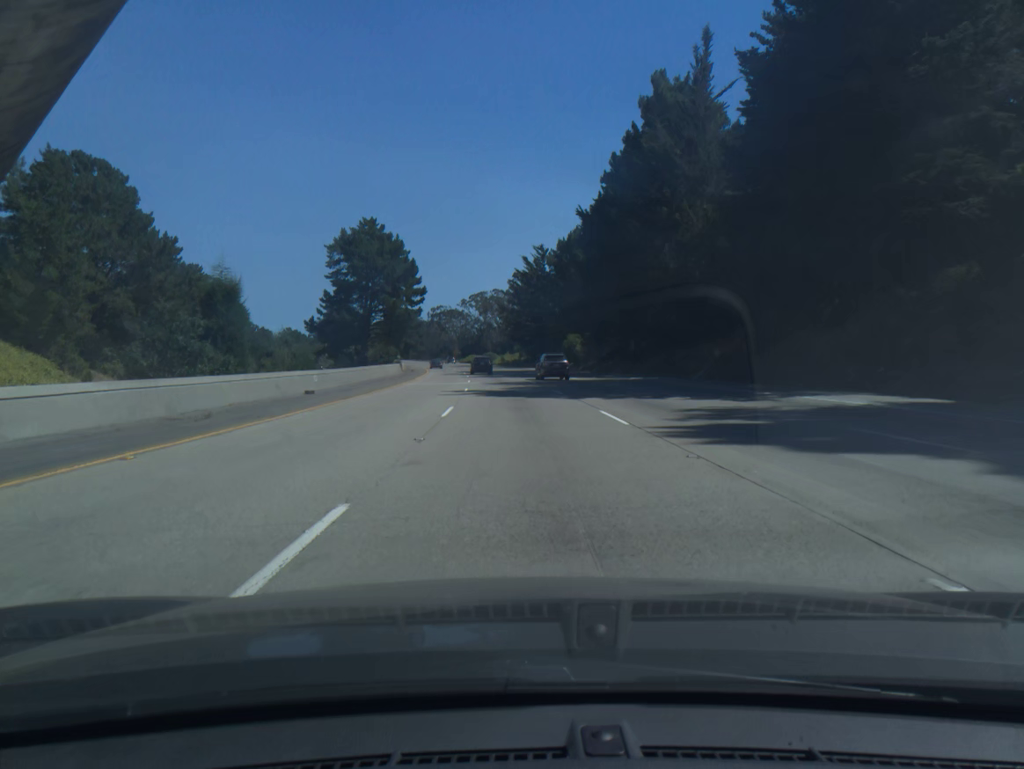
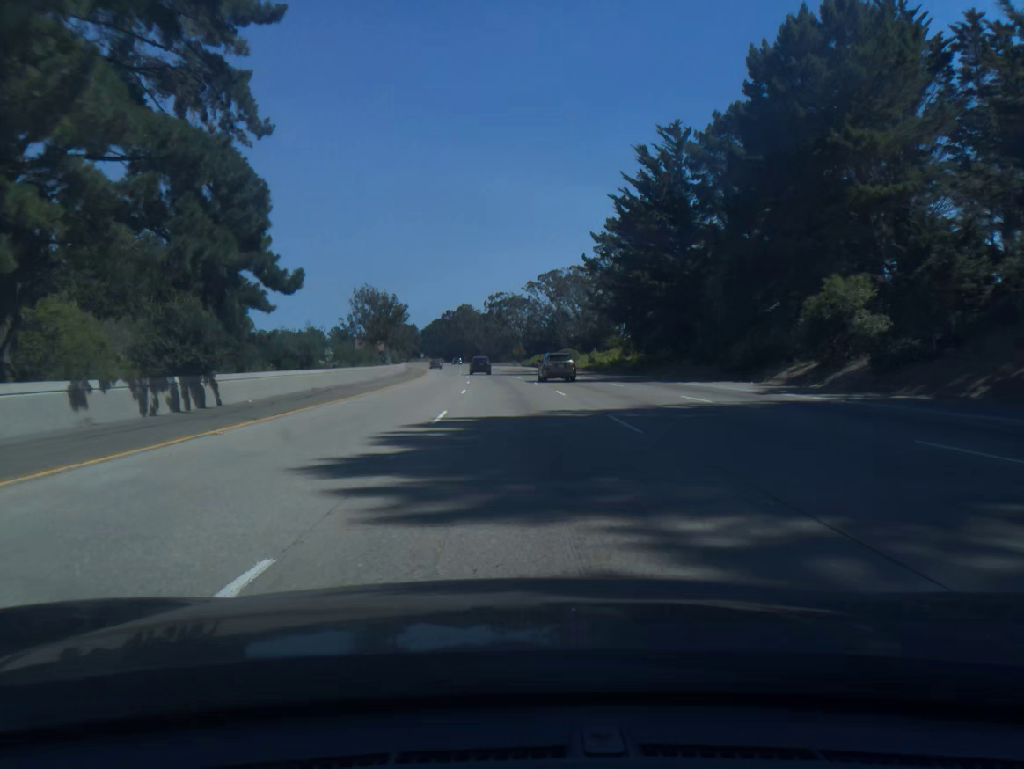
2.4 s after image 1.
(-3.5, +75.0) m; -5°
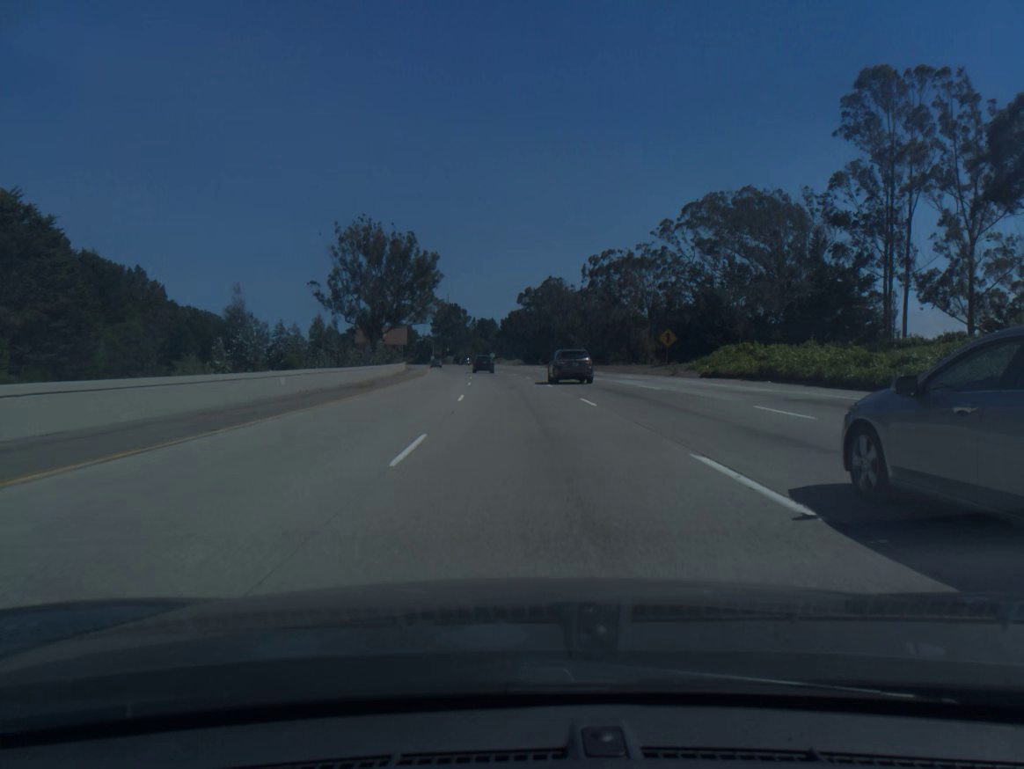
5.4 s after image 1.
(-5.8, +93.7) m; -7°
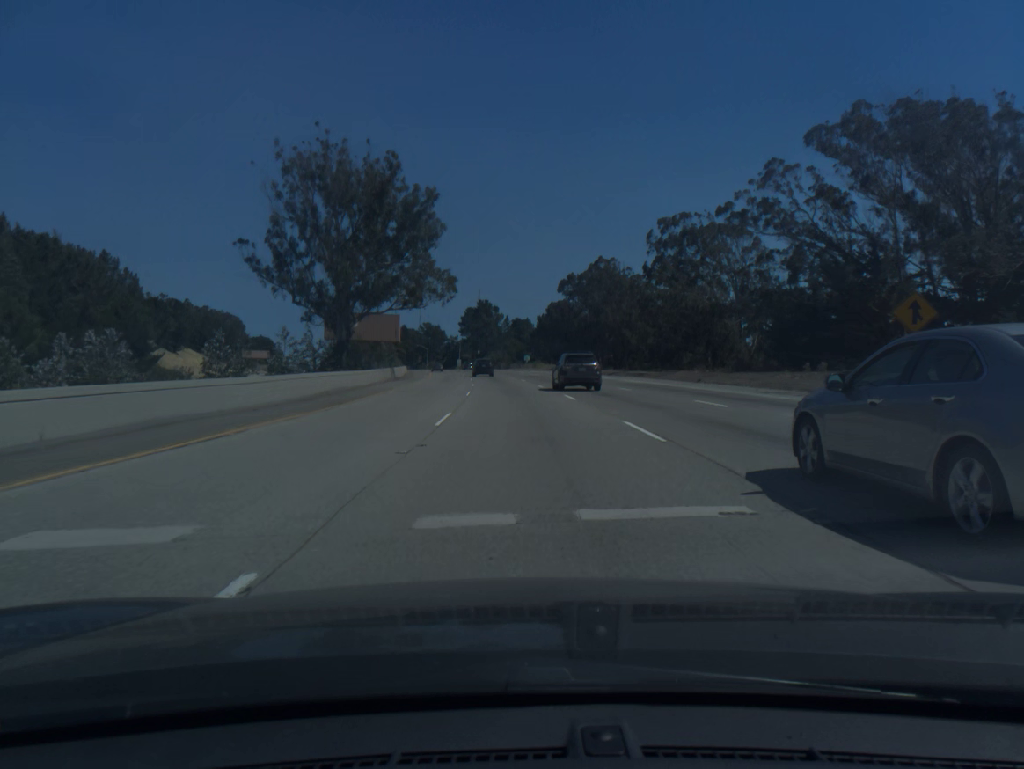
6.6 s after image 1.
(-0.8, +37.5) m; -2°
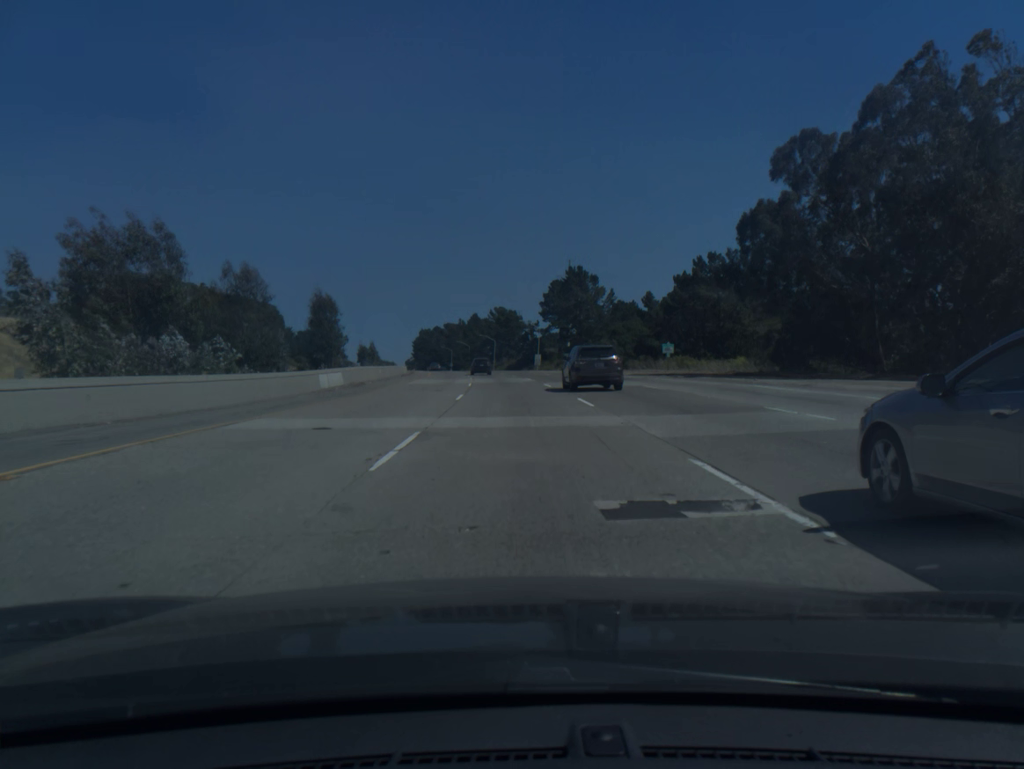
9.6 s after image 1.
(-5.1, +93.7) m; -6°
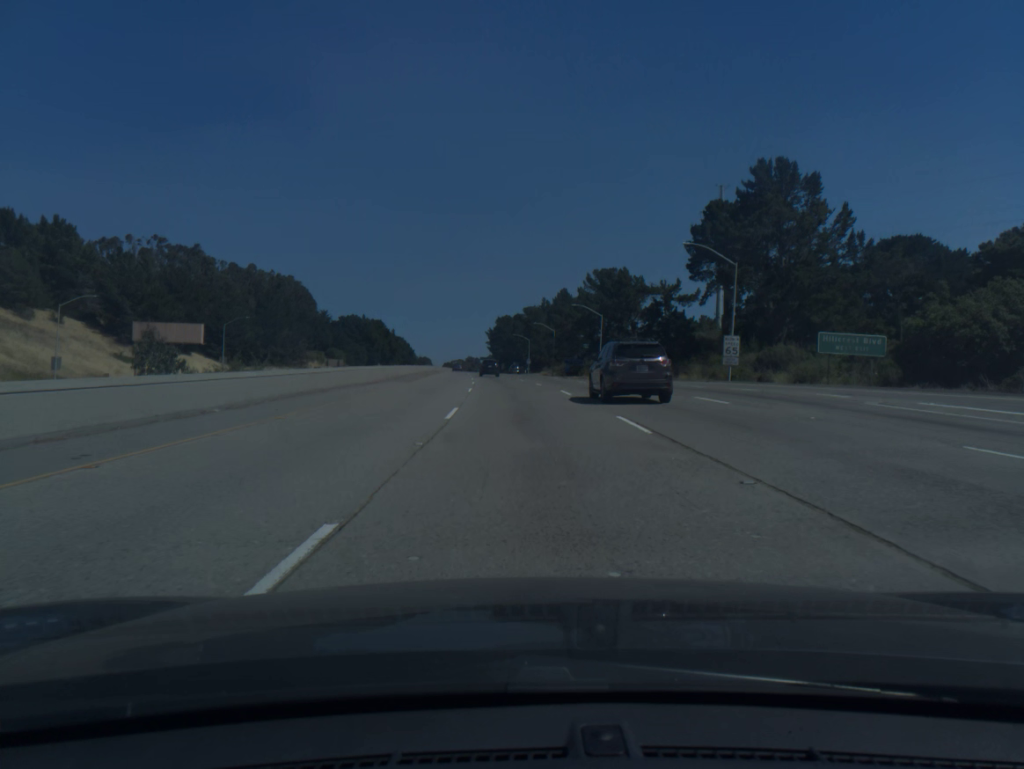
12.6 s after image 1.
(-5.3, +93.9) m; -6°
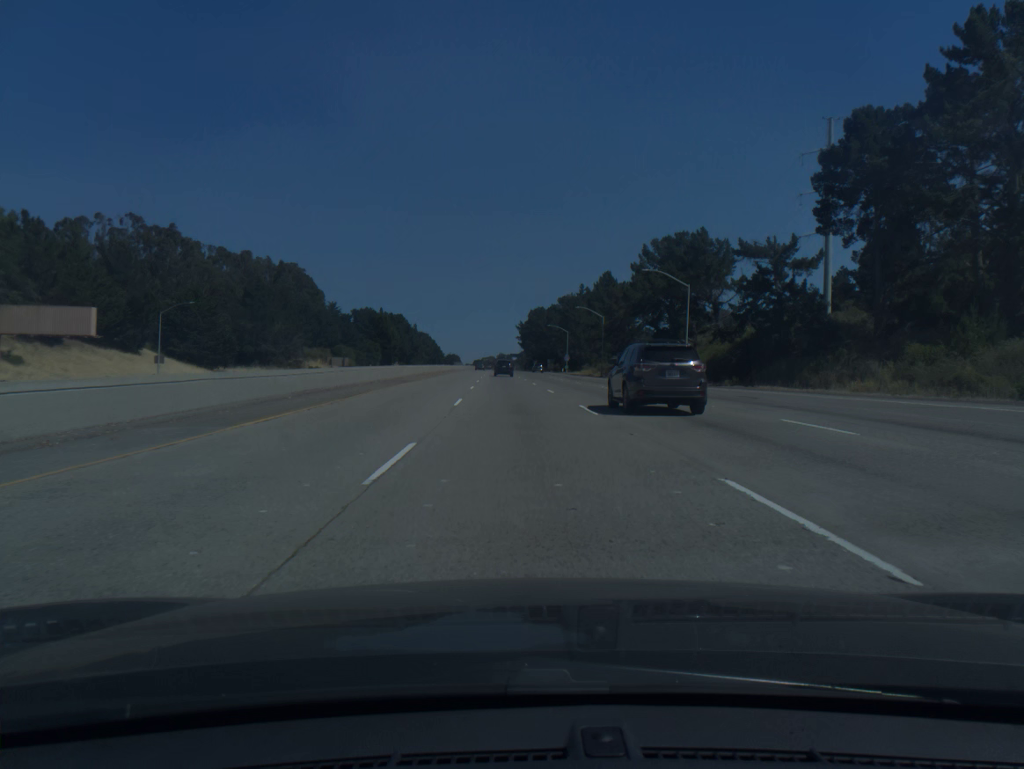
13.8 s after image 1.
(-0.8, +37.7) m; -2°
